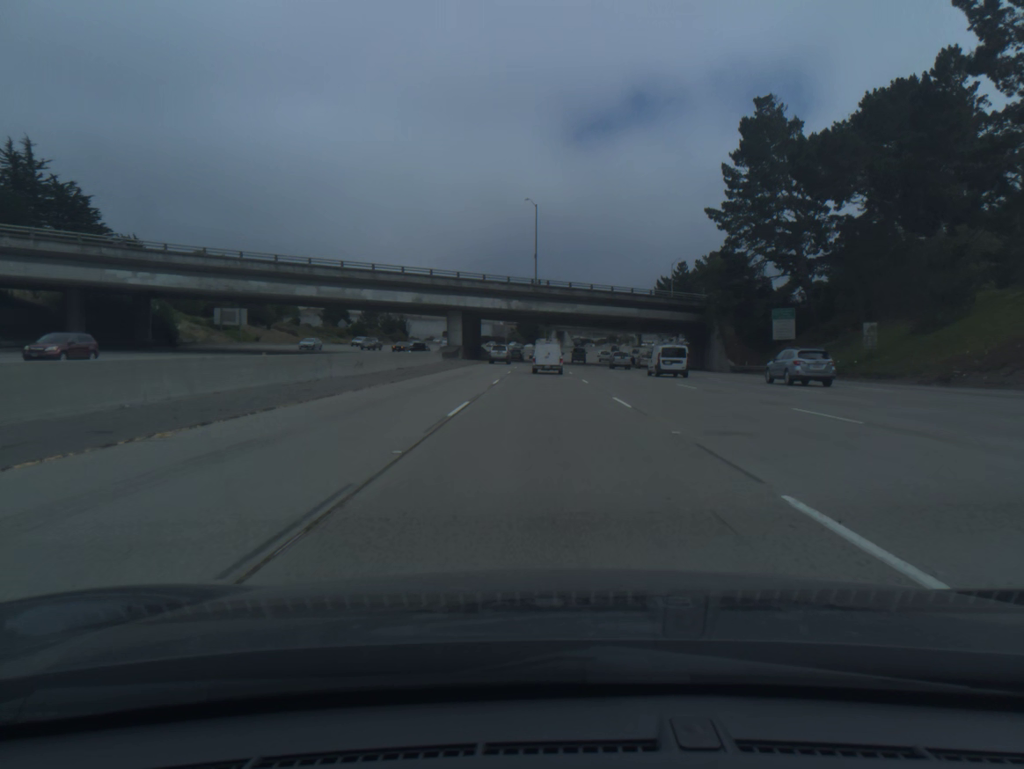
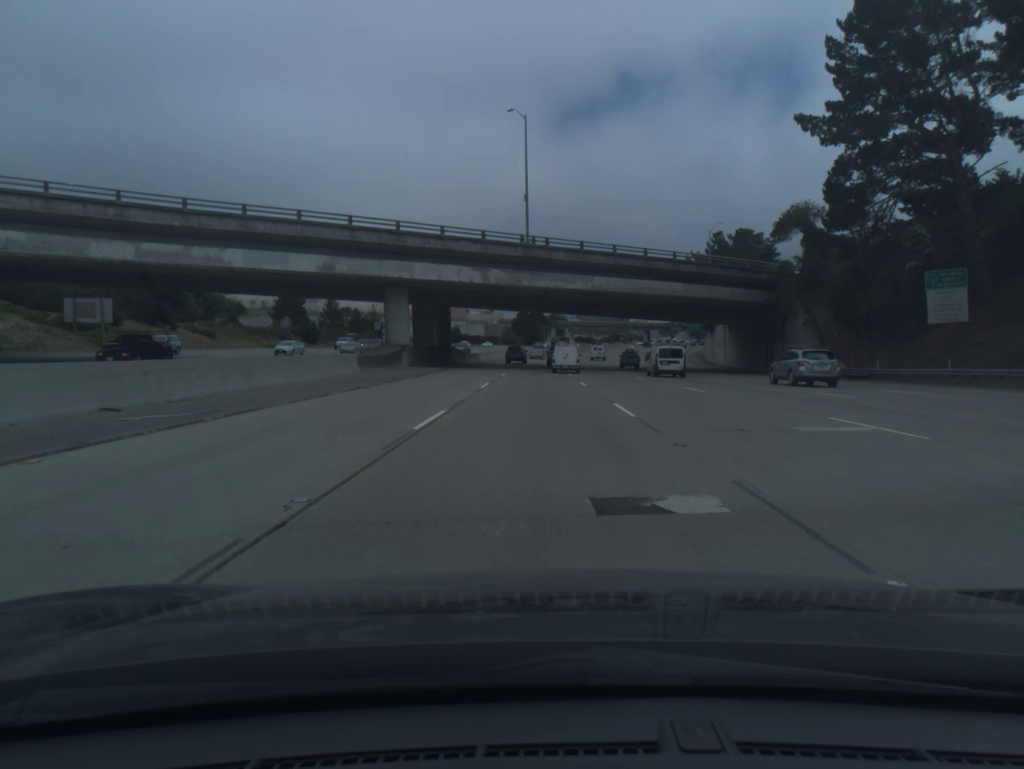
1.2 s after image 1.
(0.0, +31.7) m; 0°
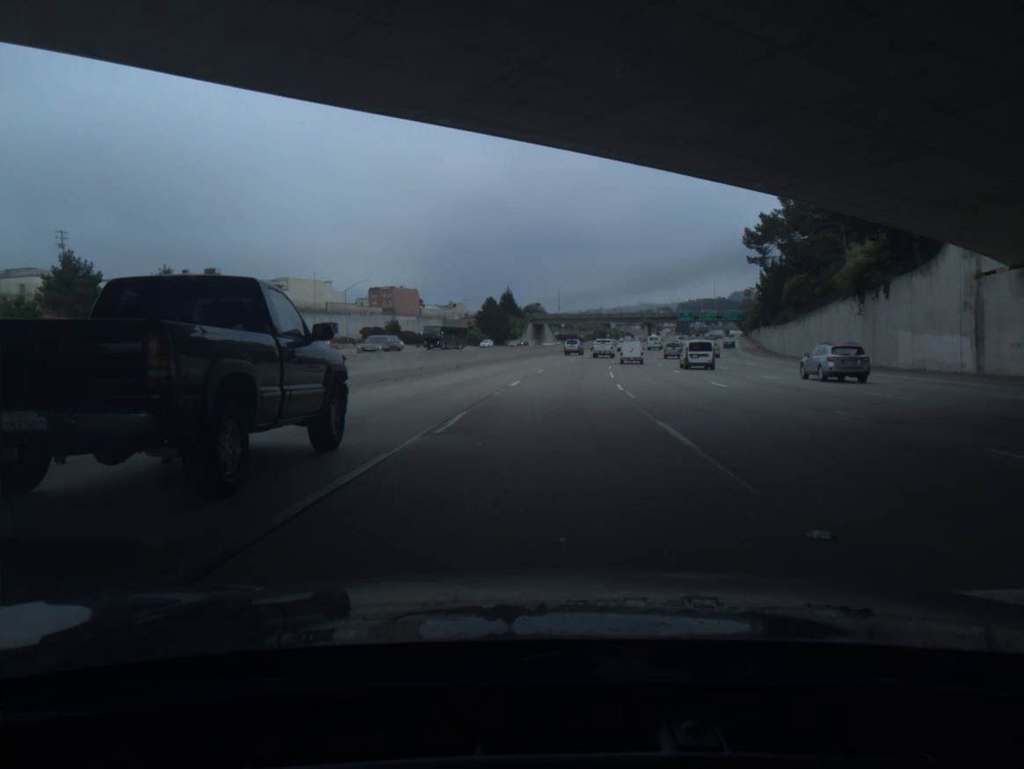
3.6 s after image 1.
(+0.1, +63.4) m; +2°
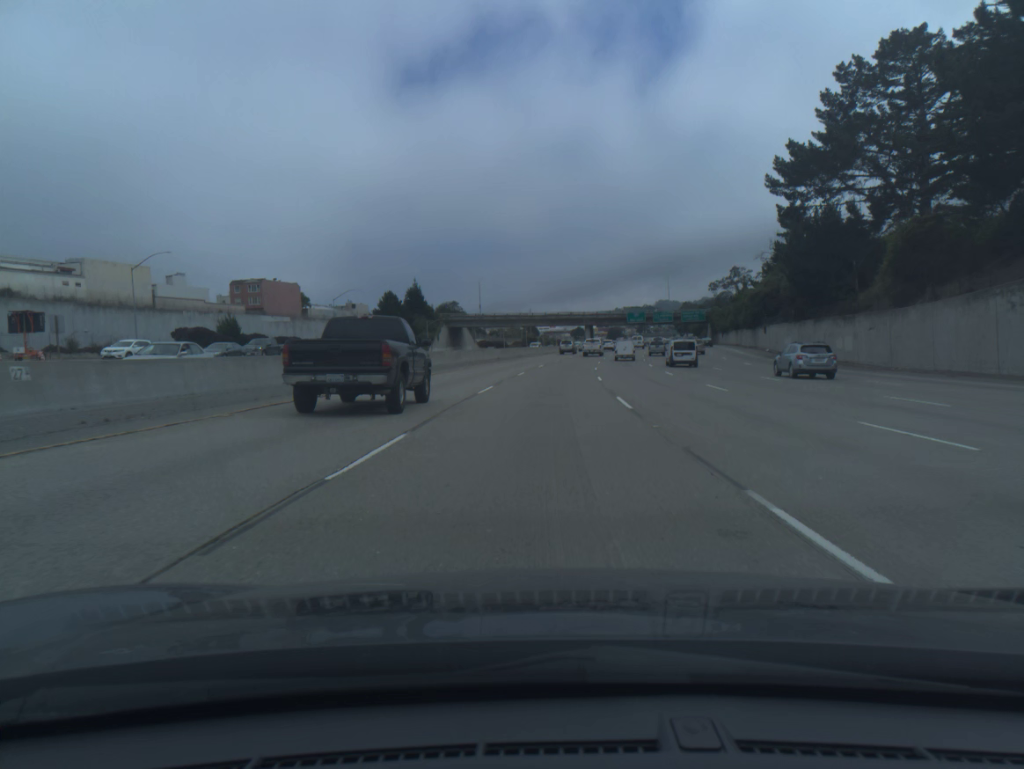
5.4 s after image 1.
(+2.2, +47.5) m; +5°
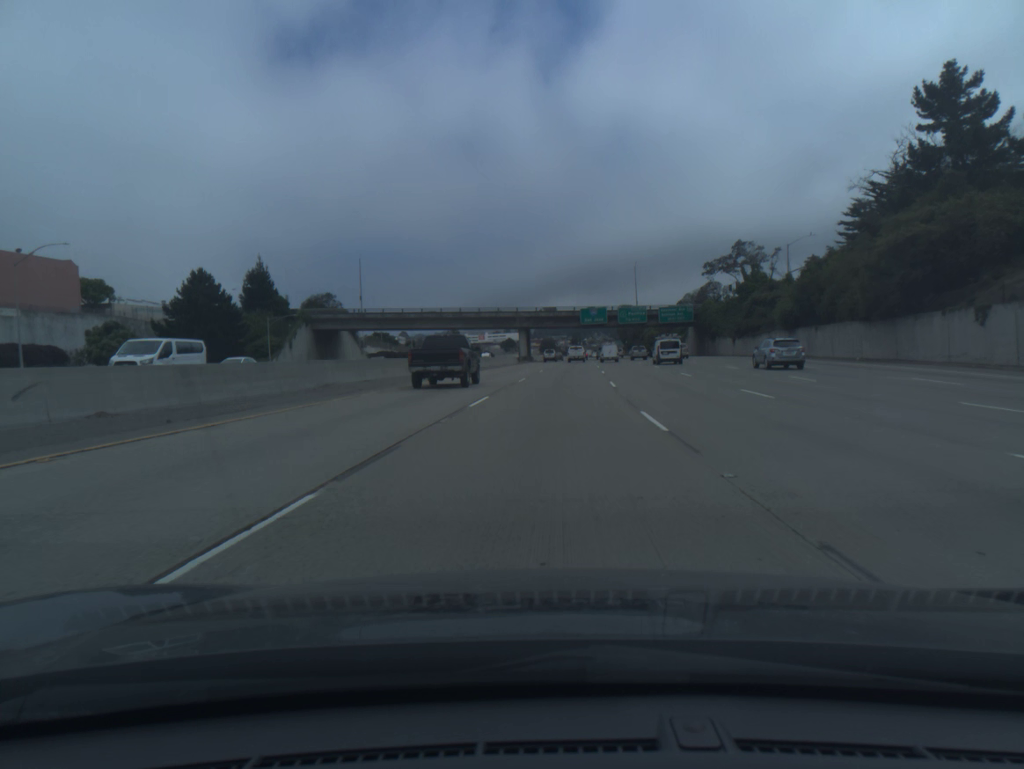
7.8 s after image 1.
(+2.8, +62.9) m; +5°
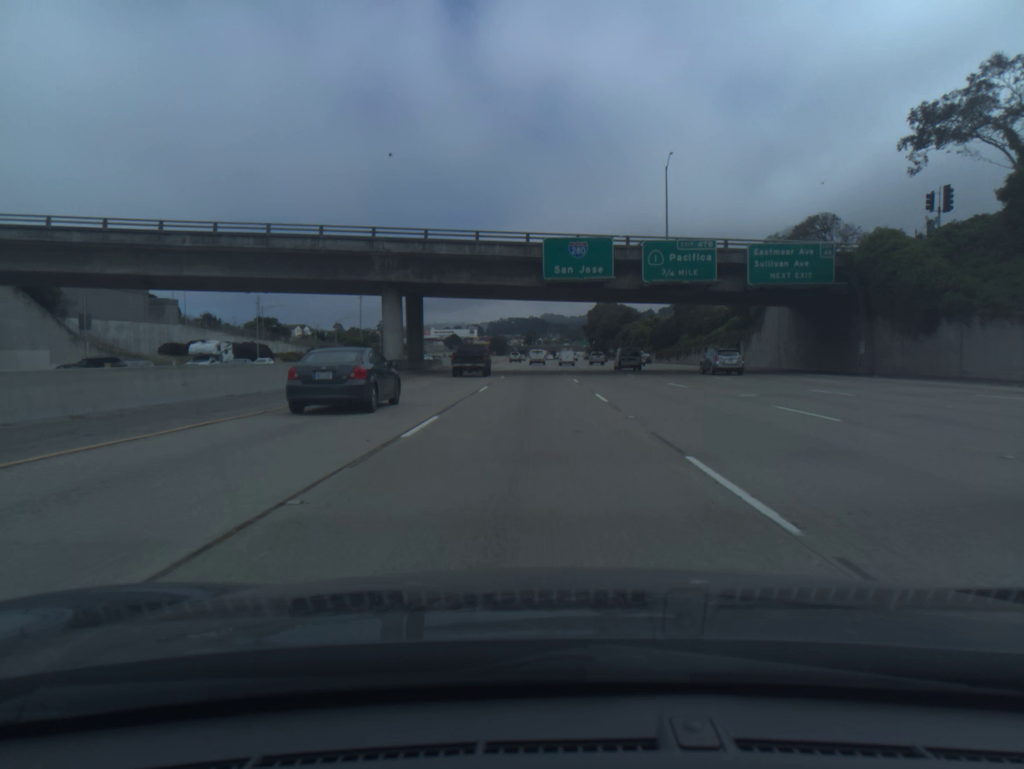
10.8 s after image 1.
(+3.5, +79.5) m; +3°
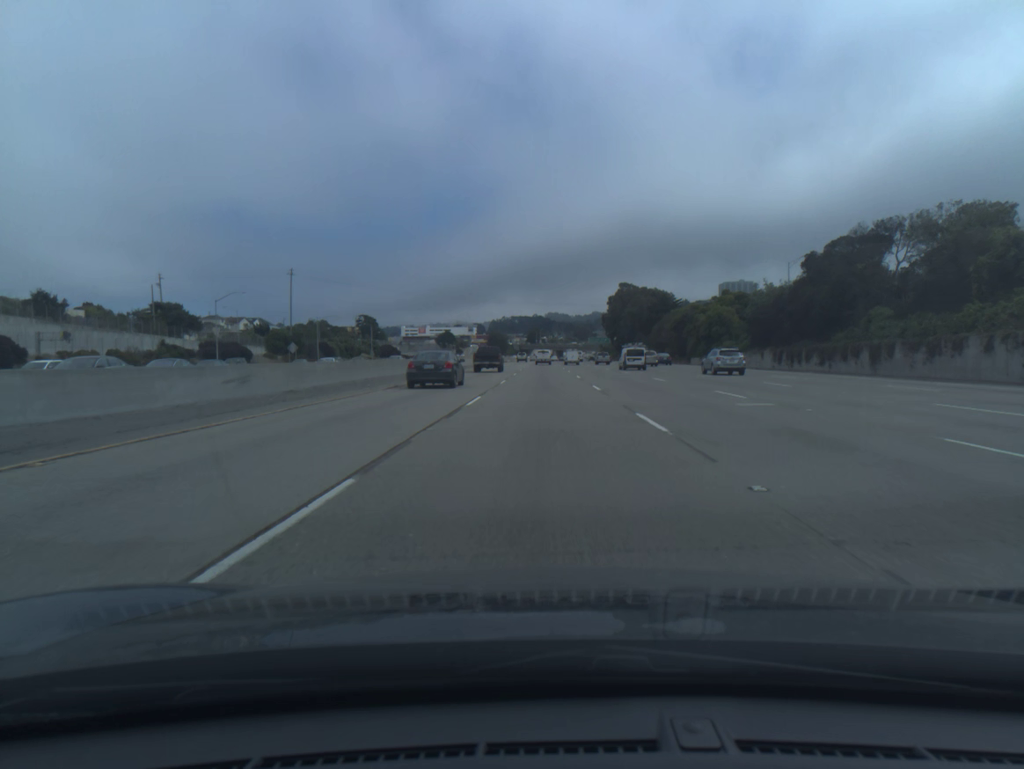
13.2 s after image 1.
(-0.5, +66.4) m; 0°
